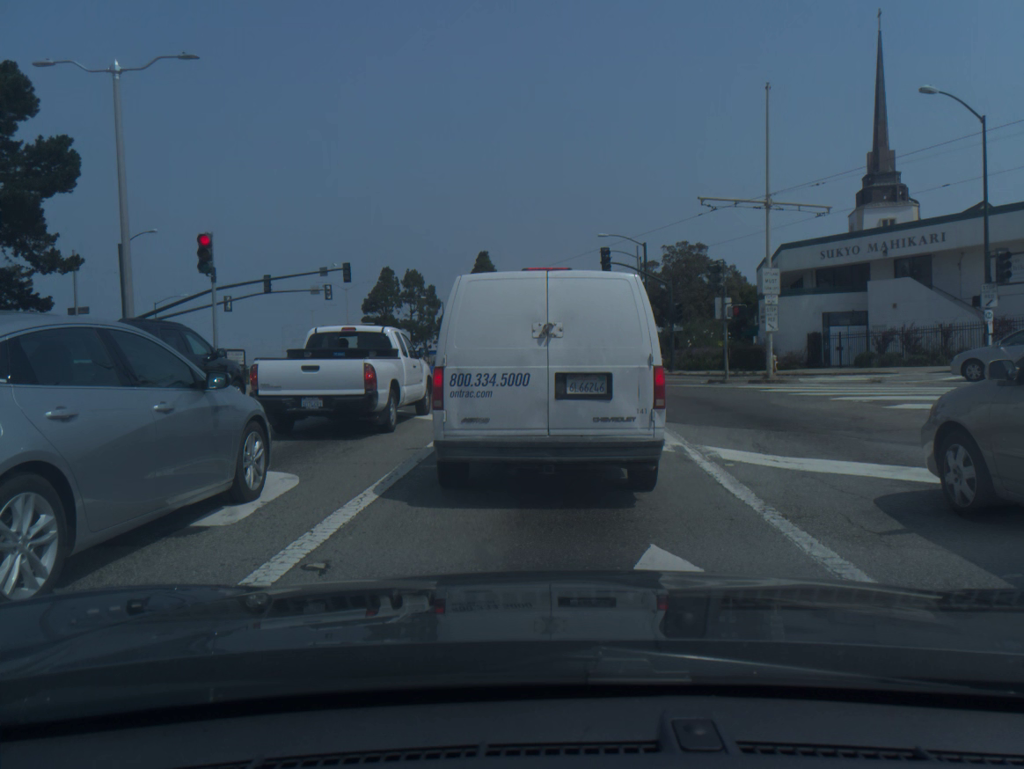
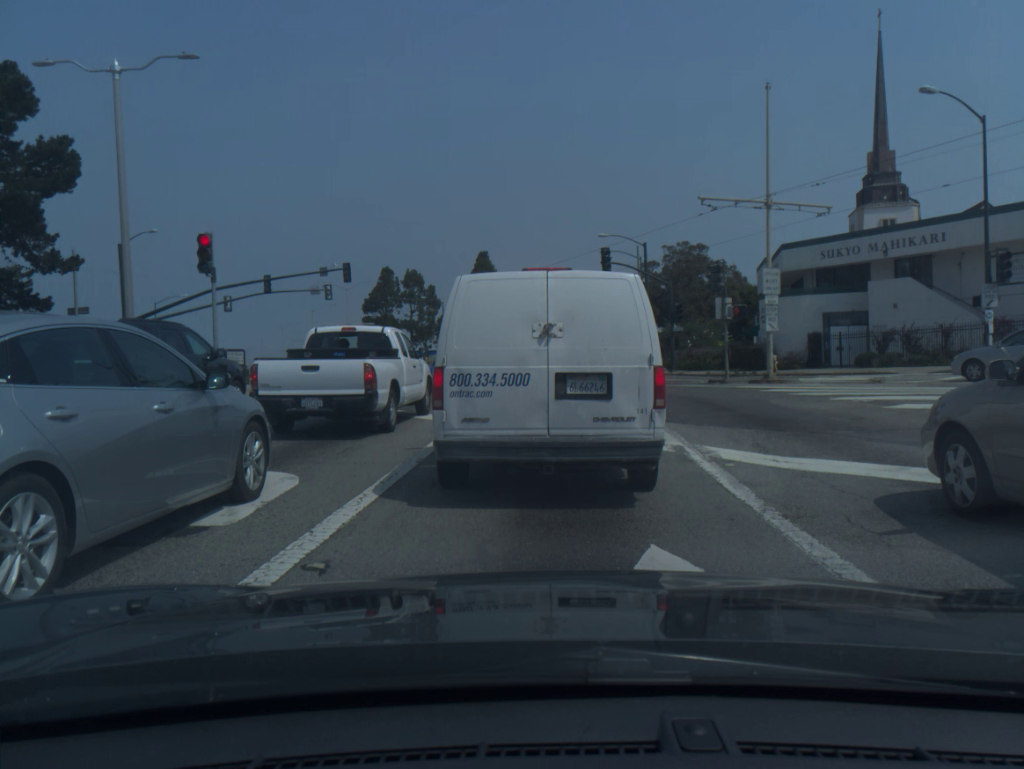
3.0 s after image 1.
(0.0, 0.0) m; 0°
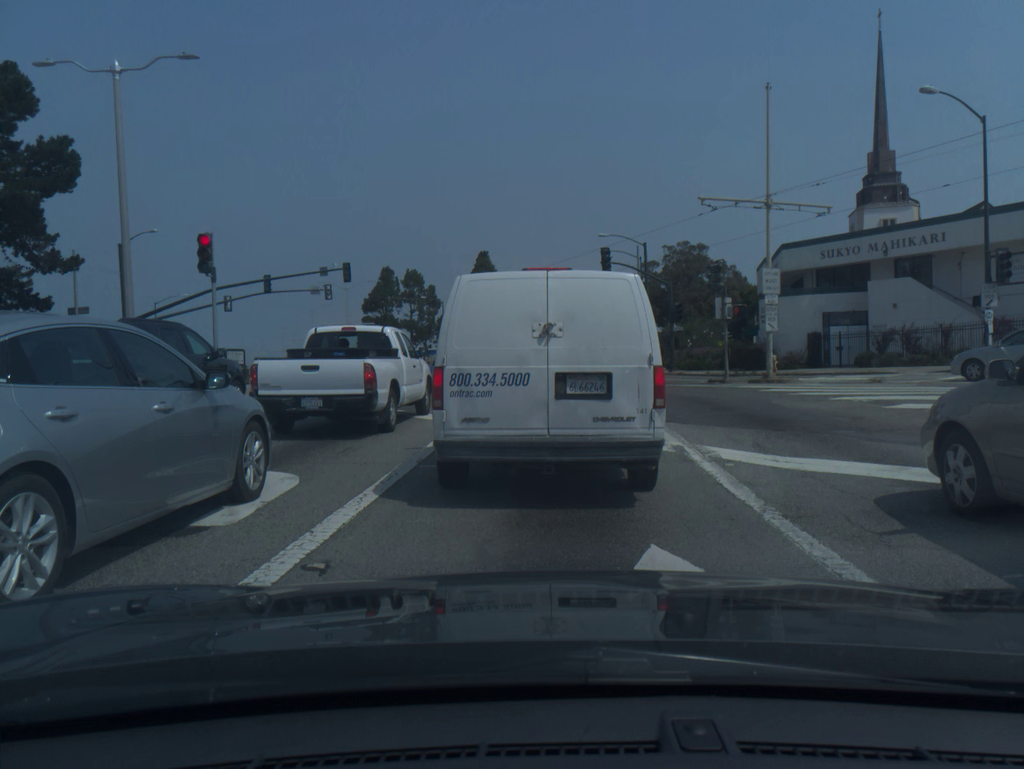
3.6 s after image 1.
(0.0, 0.0) m; 0°
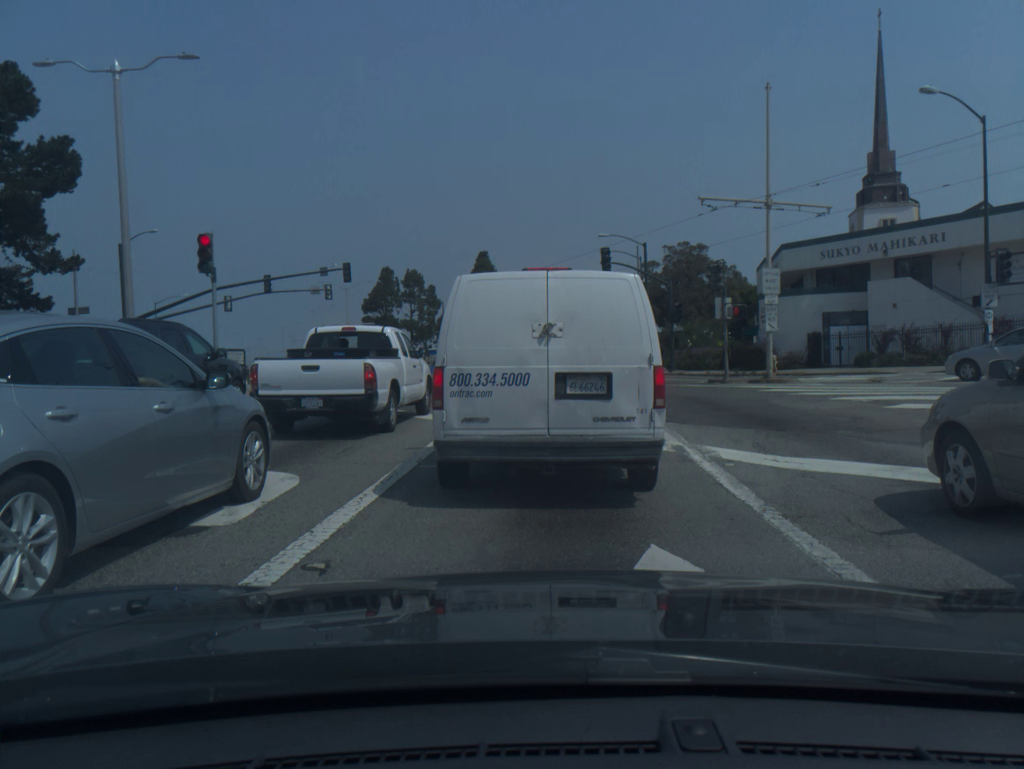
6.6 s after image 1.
(0.0, 0.0) m; 0°
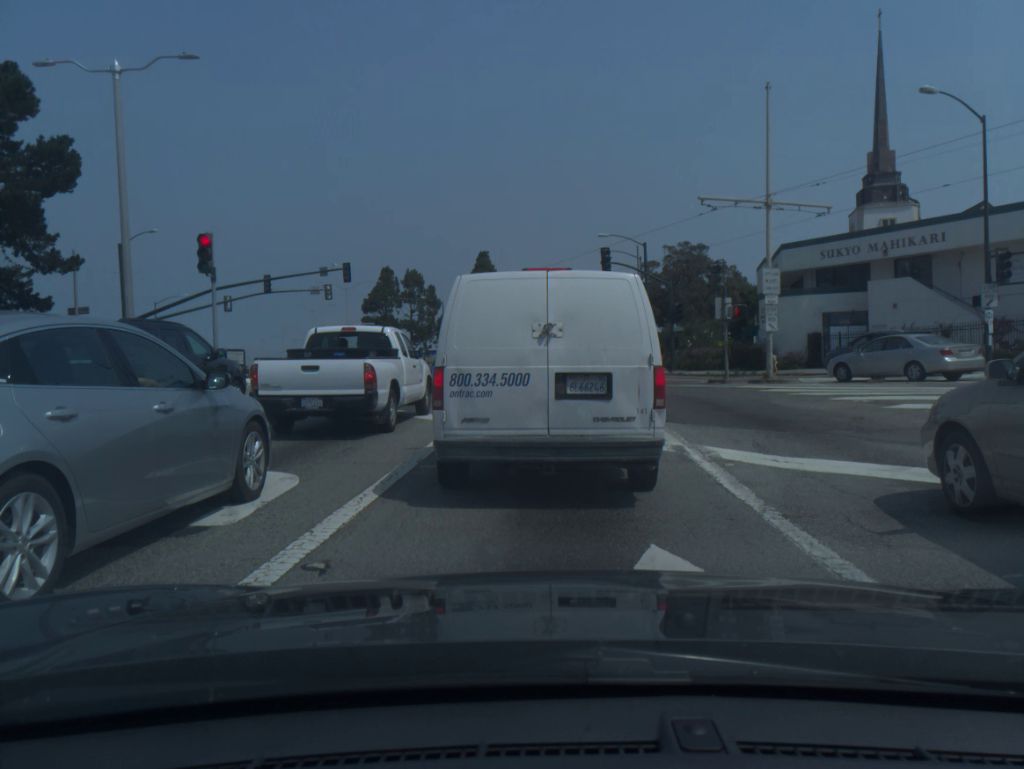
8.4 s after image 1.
(0.0, 0.0) m; 0°
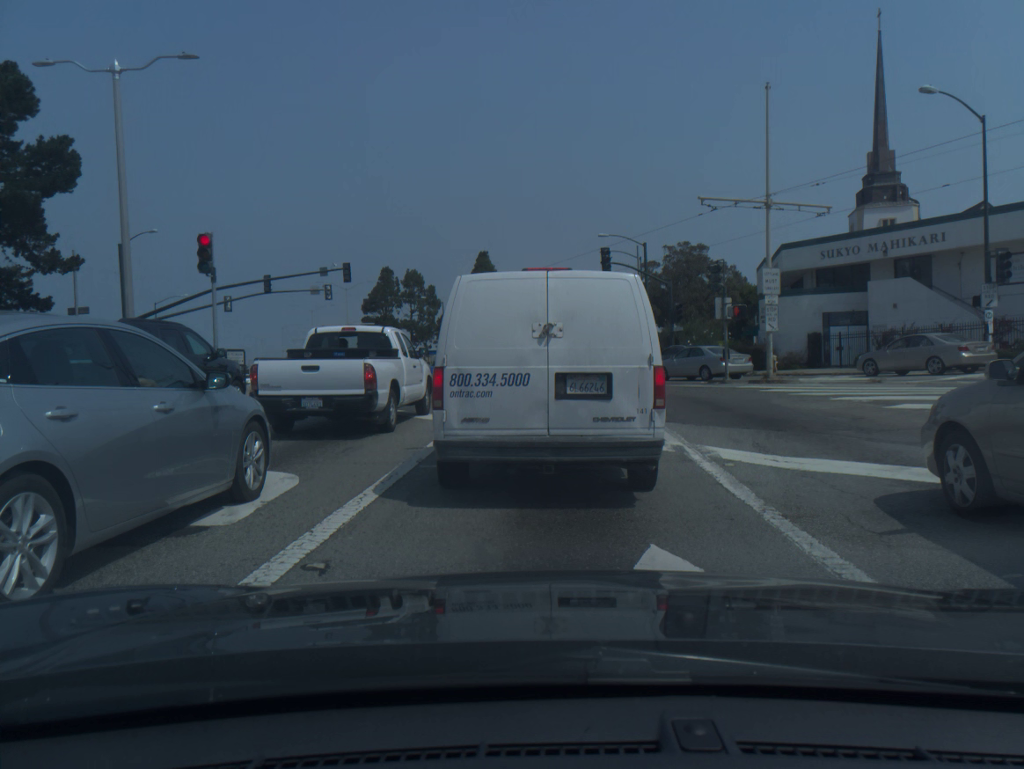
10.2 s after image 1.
(0.0, 0.0) m; 0°
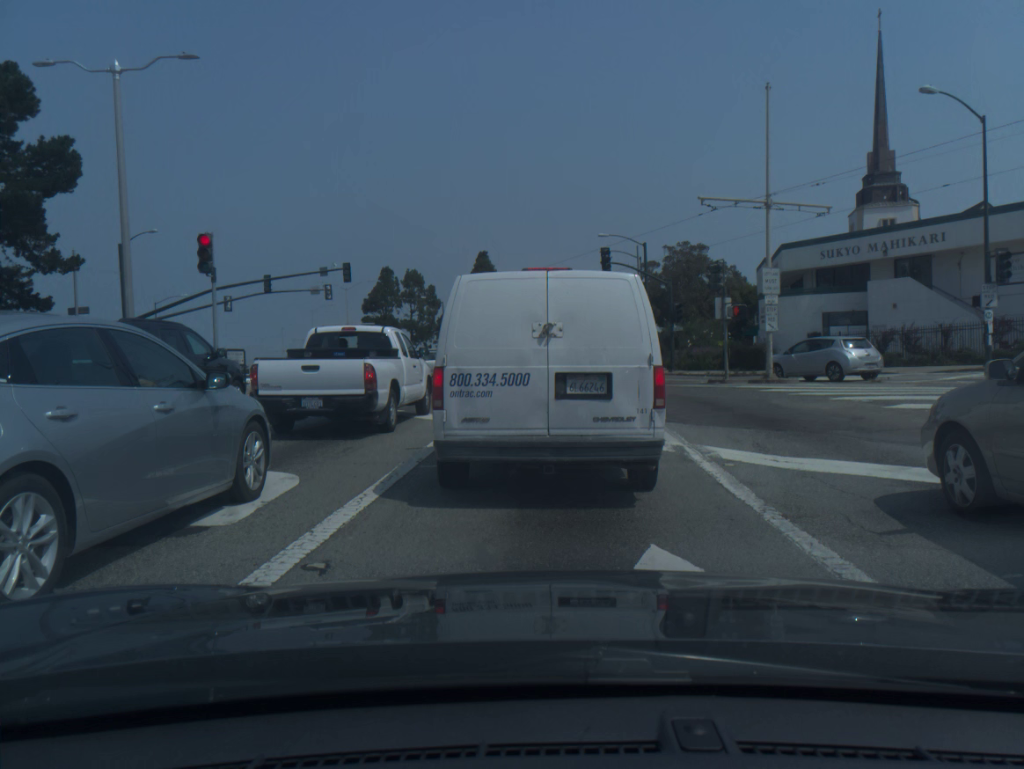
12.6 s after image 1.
(0.0, 0.0) m; 0°
